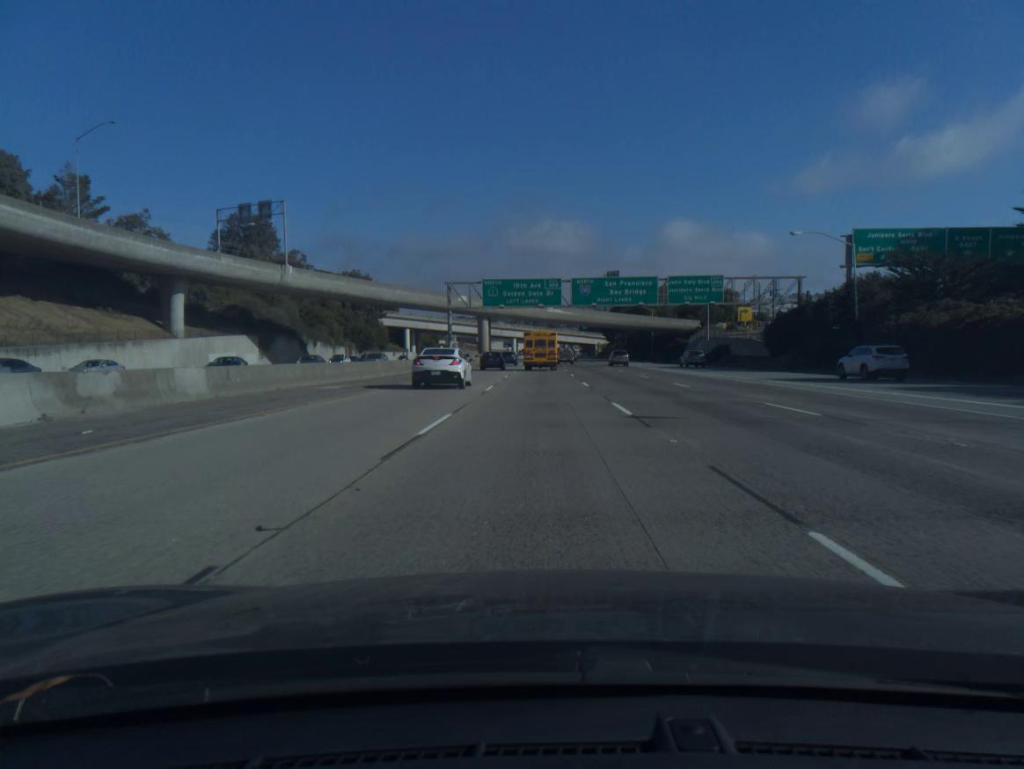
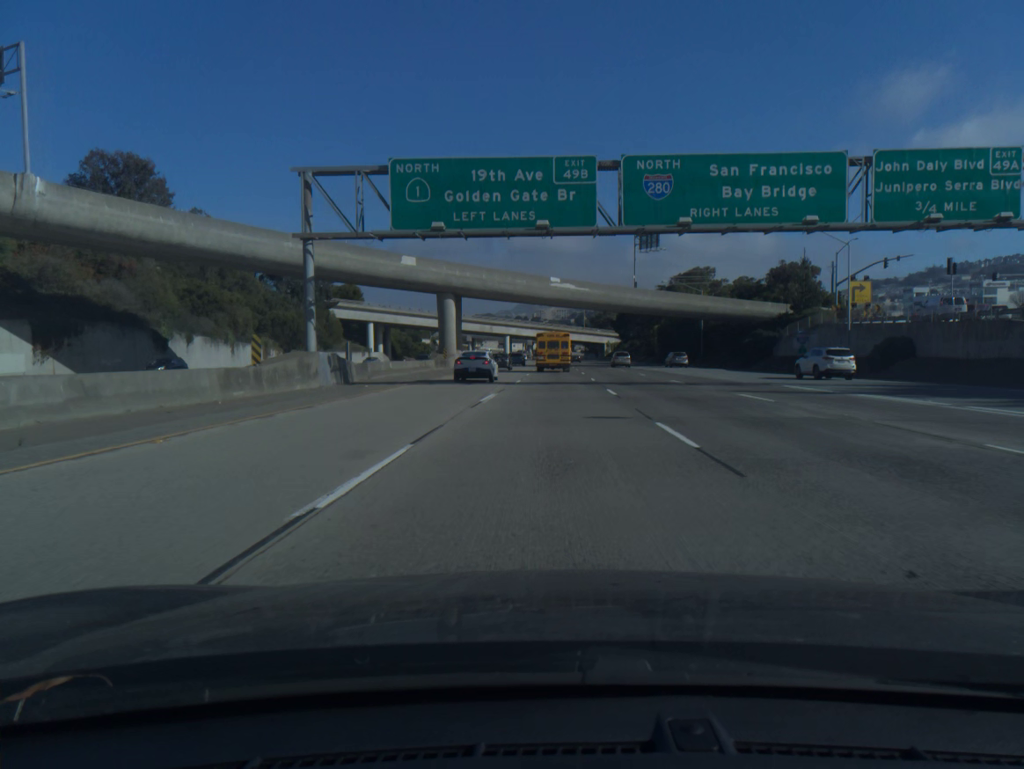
(-0.1, +48.3) m; 0°
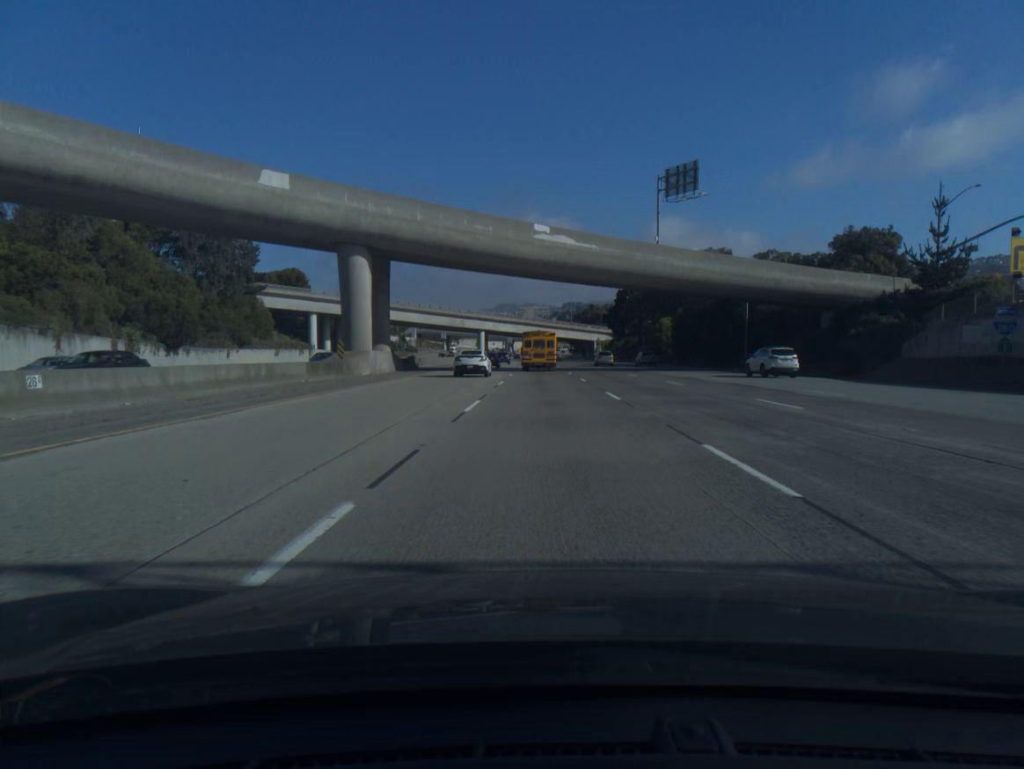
(+0.3, +32.1) m; +1°
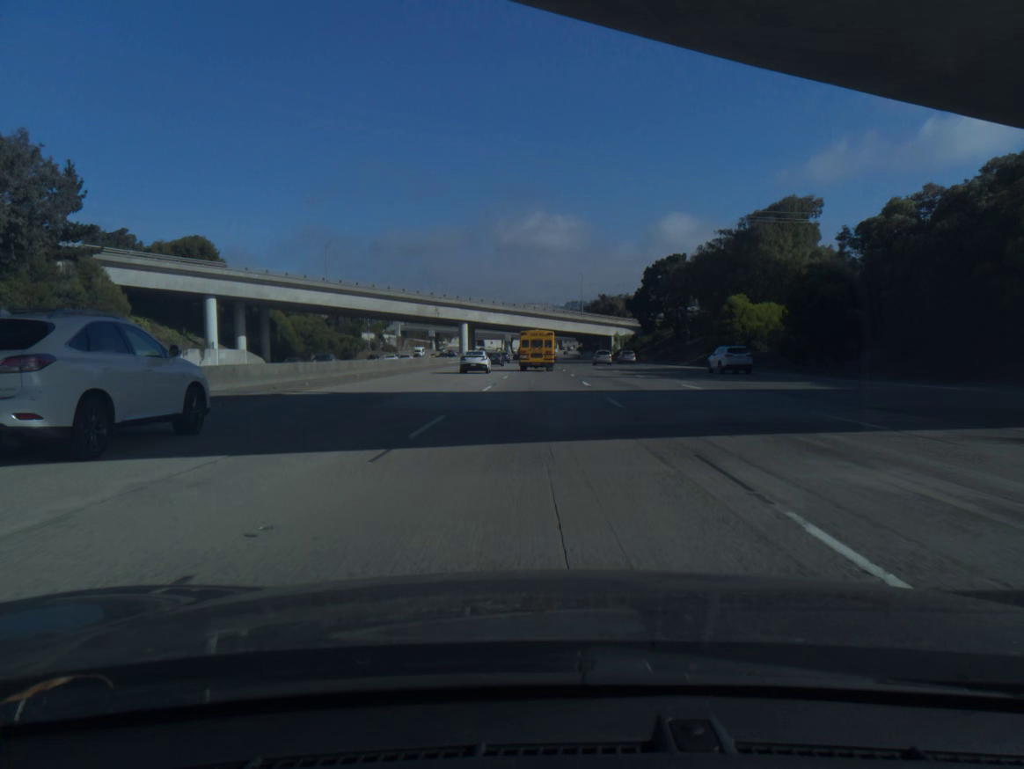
(+0.2, +48.2) m; 0°
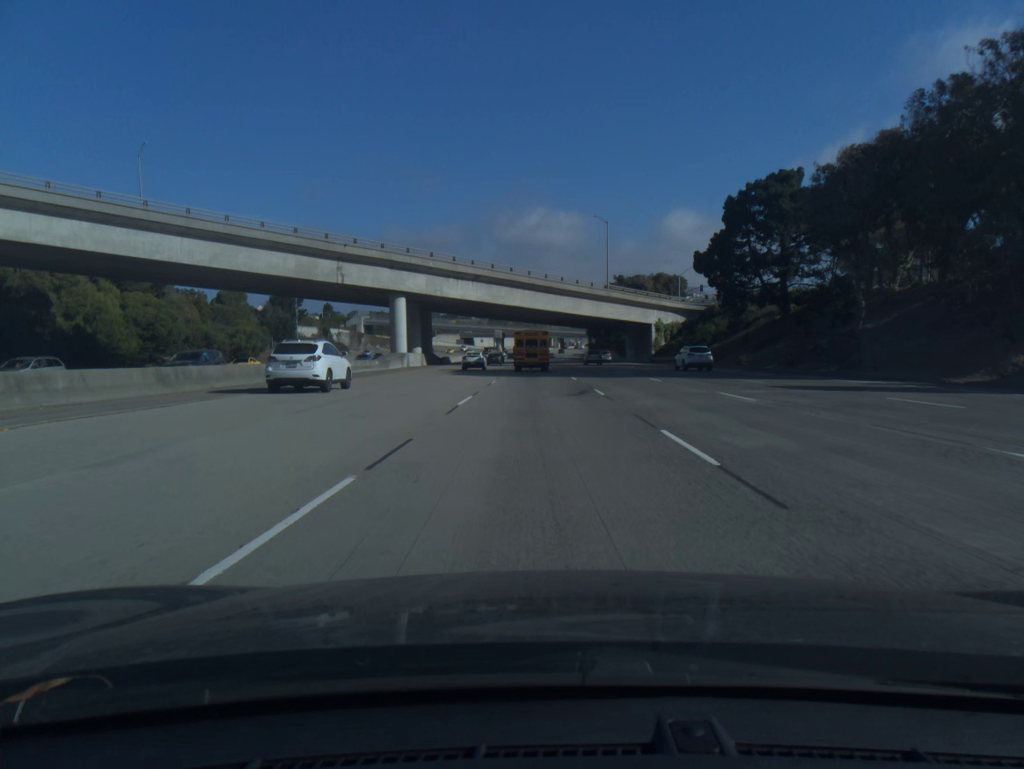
(-0.1, +64.2) m; 0°
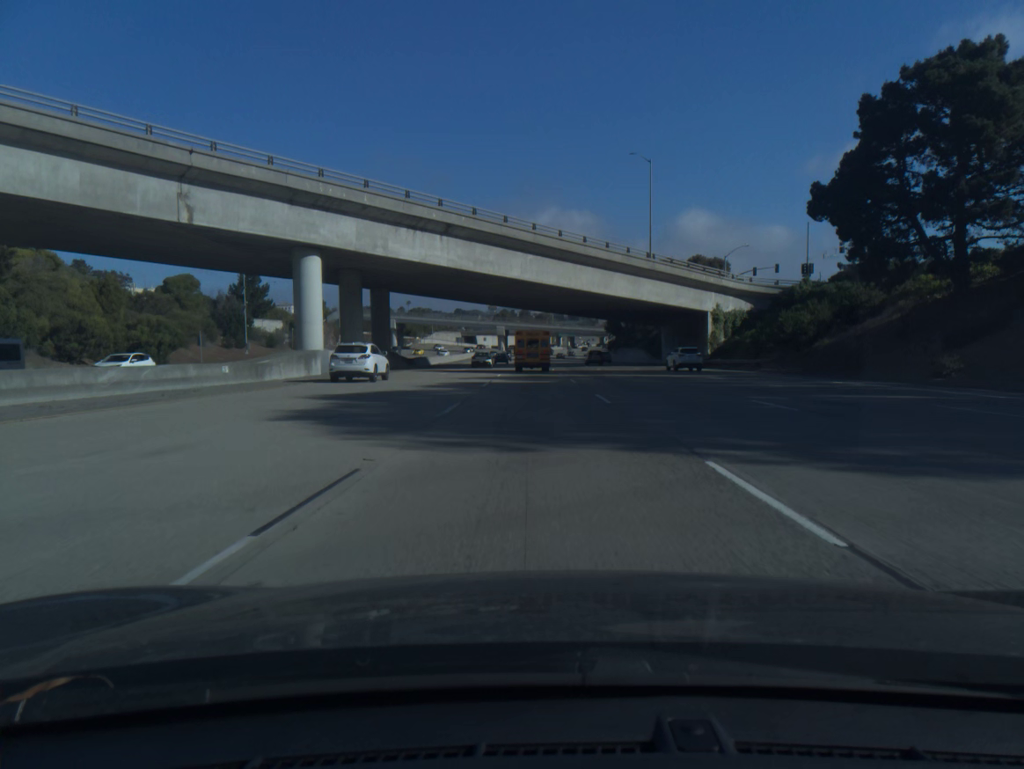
(-0.1, +32.0) m; -1°
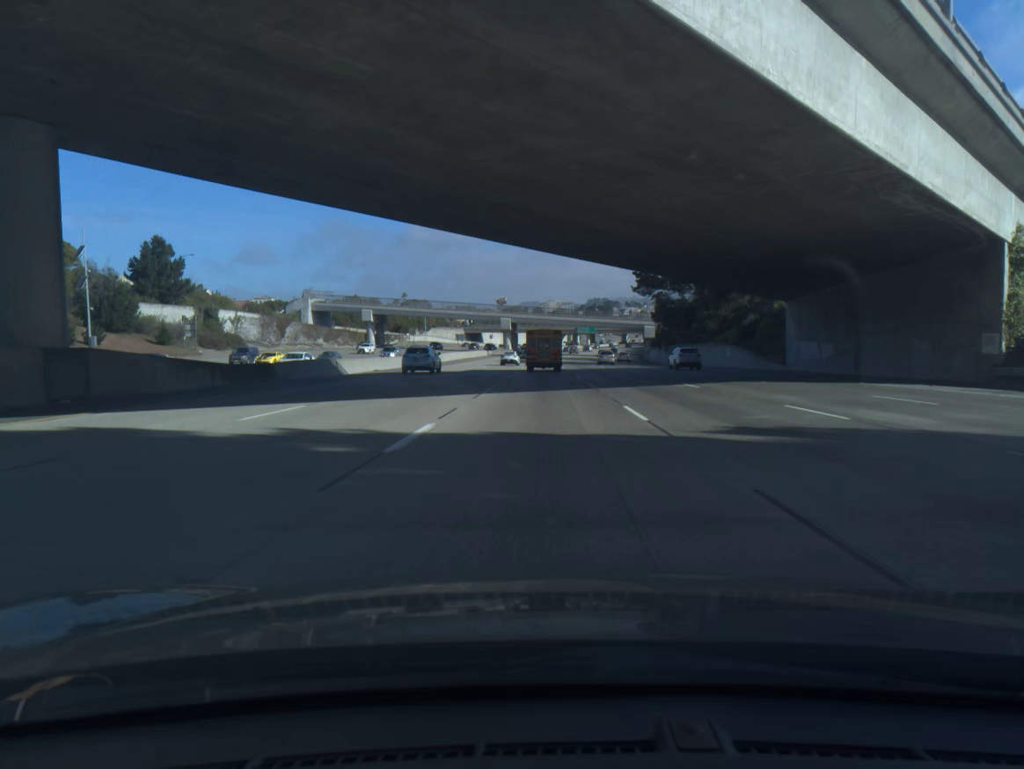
(-0.5, +47.8) m; -1°
